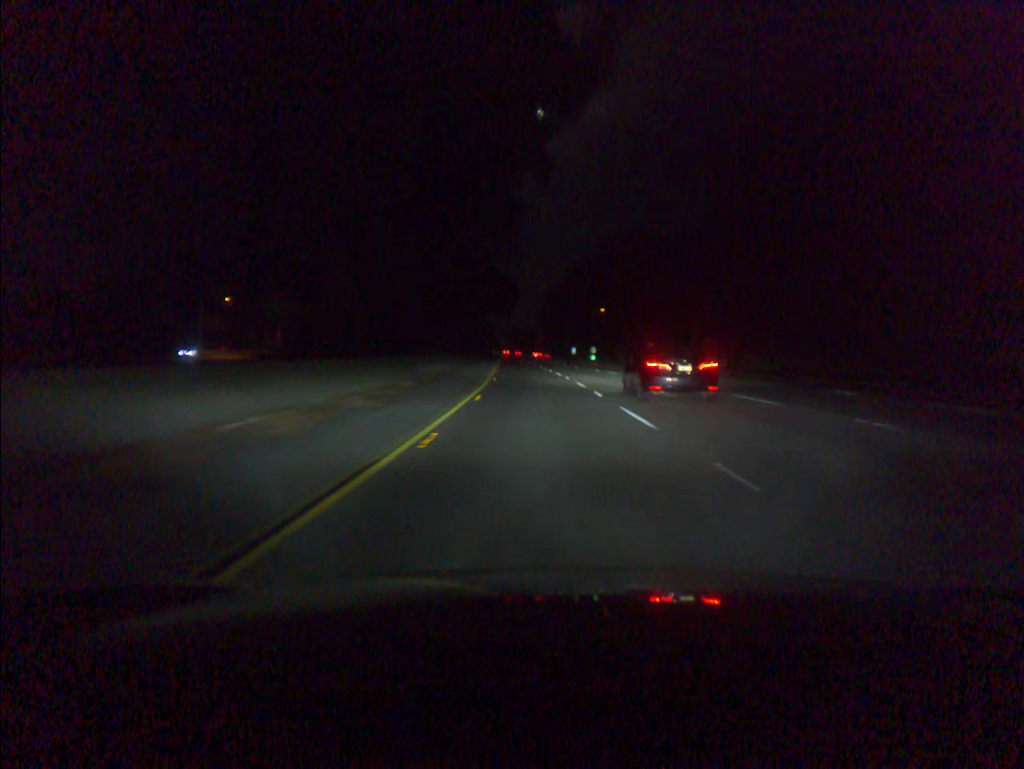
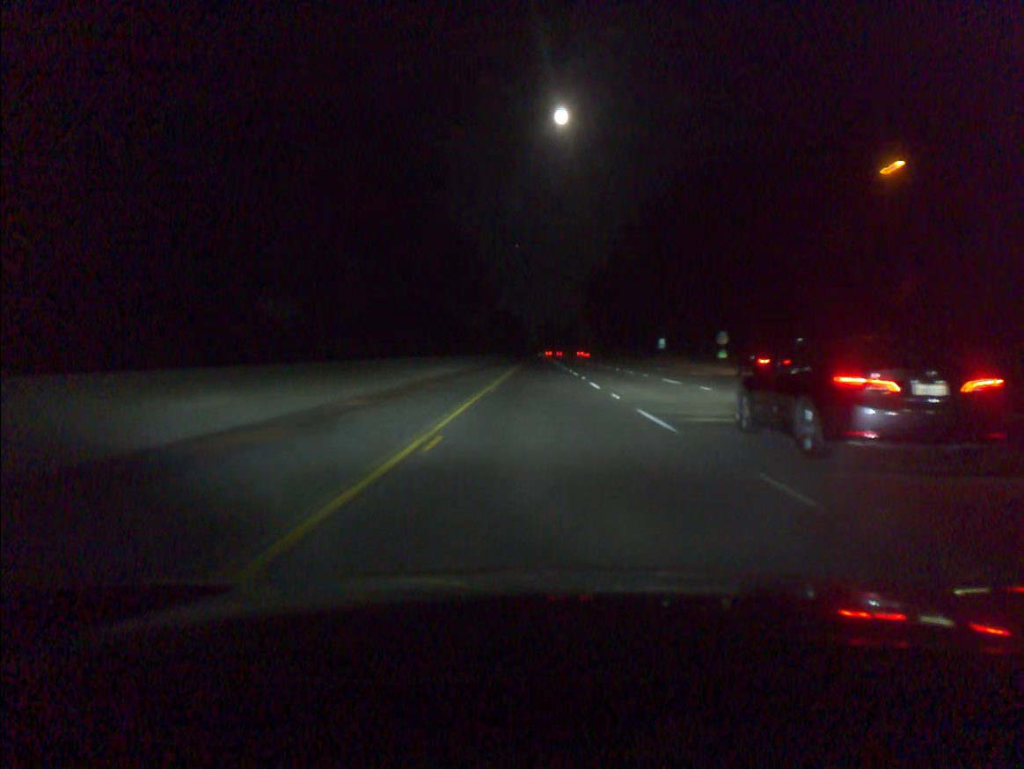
(-3.4, +102.3) m; -3°
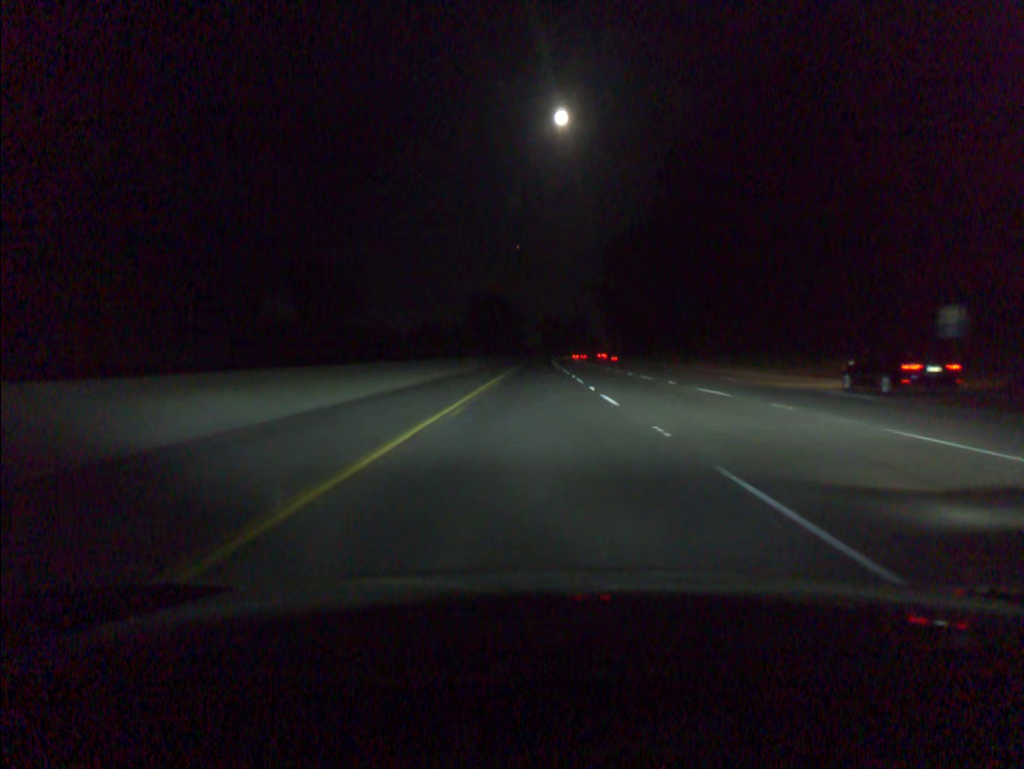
(+0.2, +82.0) m; 0°
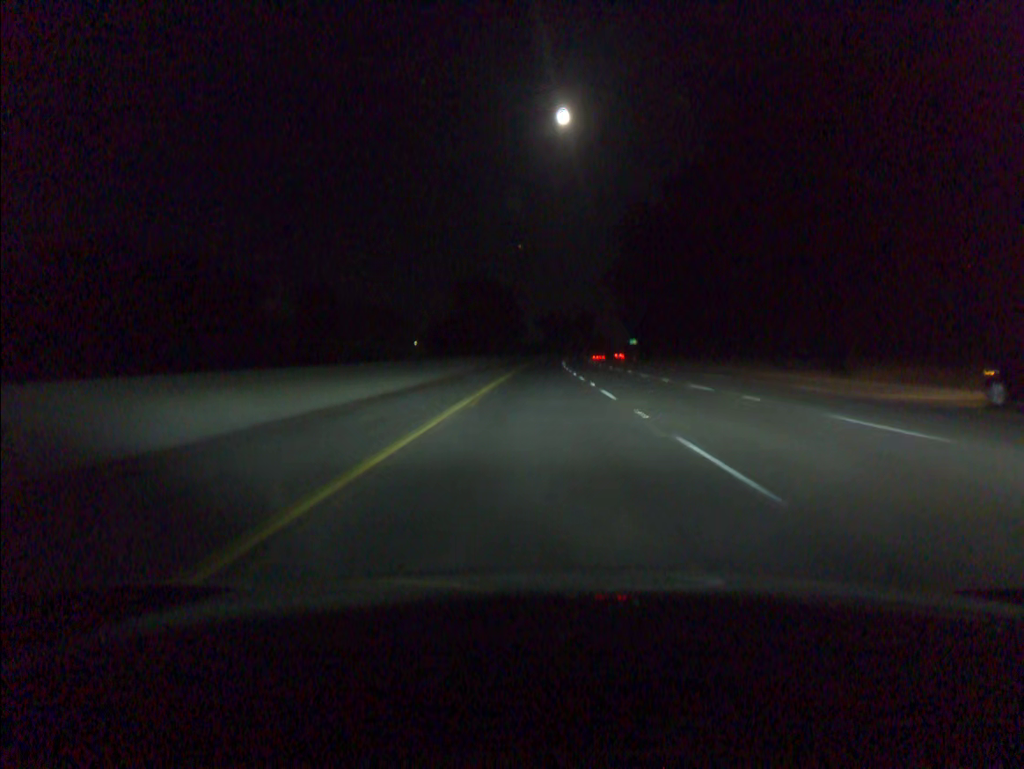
(-0.1, +40.9) m; 0°
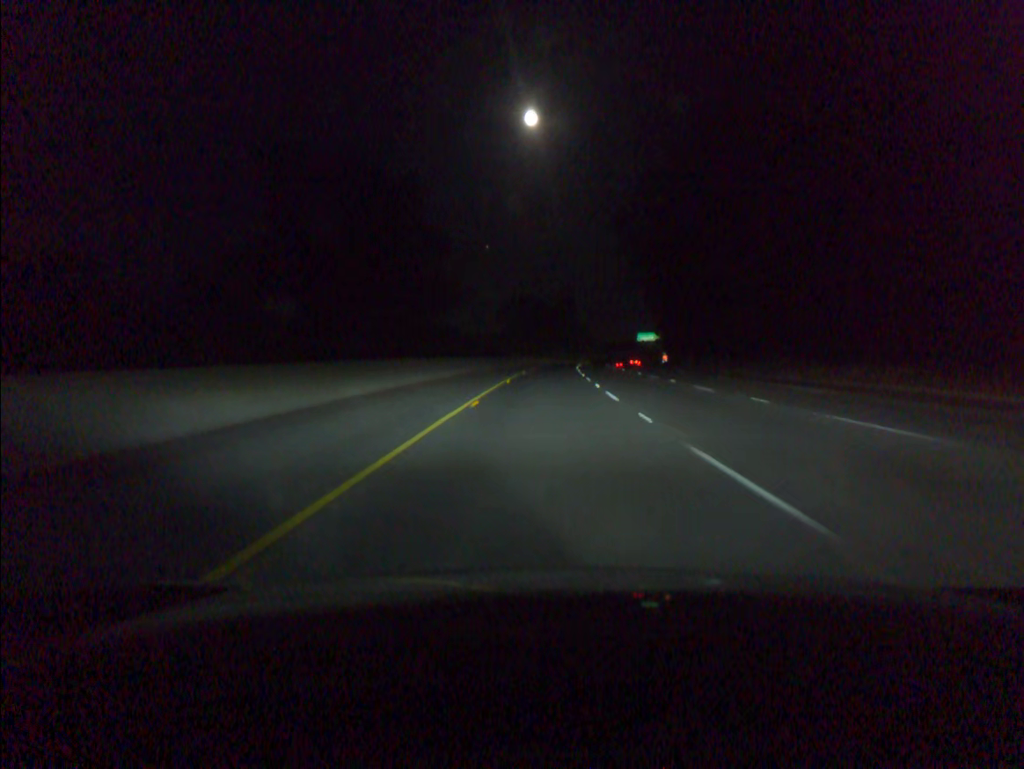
(+1.4, +102.4) m; +2°
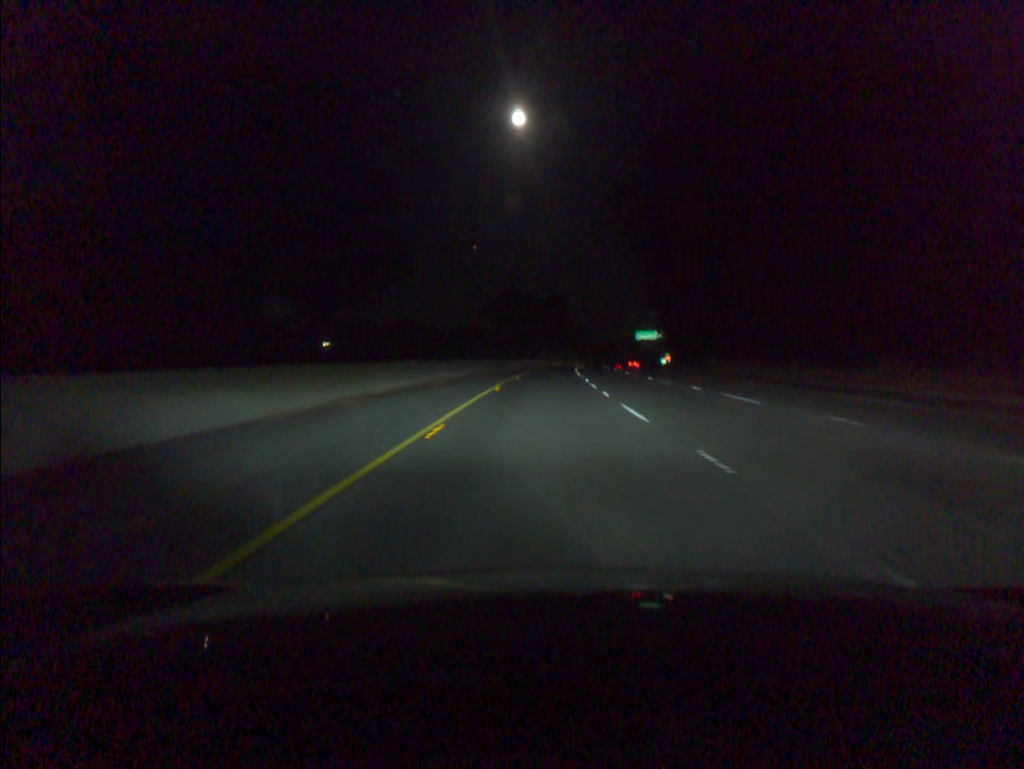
(+0.2, +20.5) m; +1°
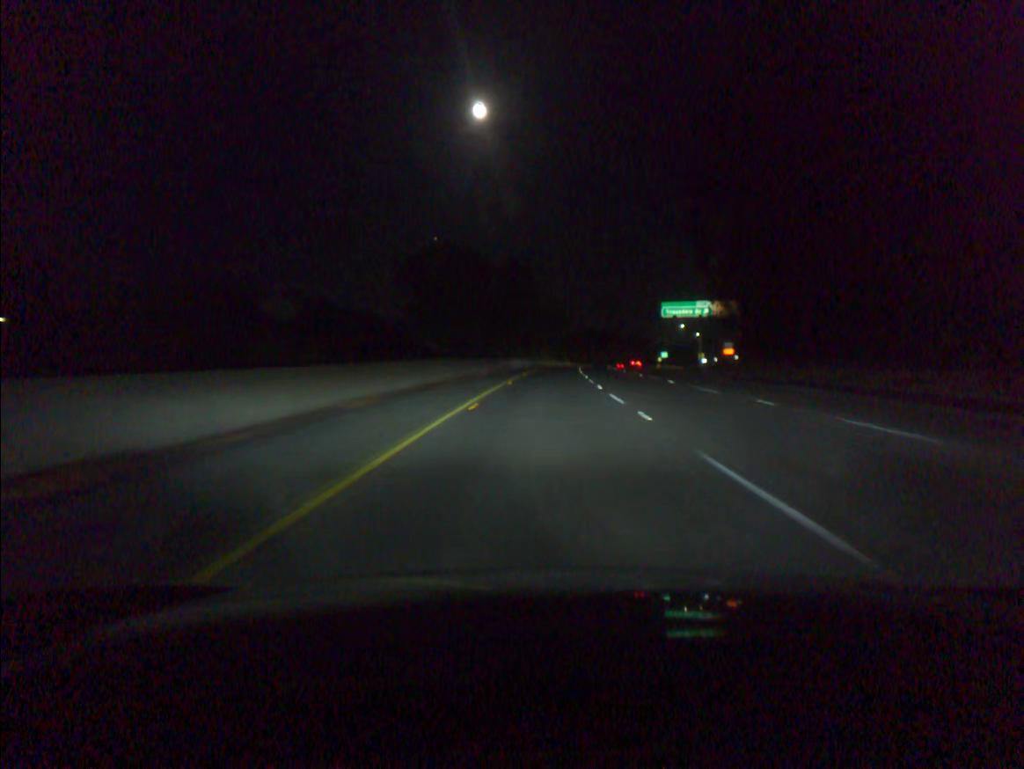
(+2.0, +82.0) m; +3°
